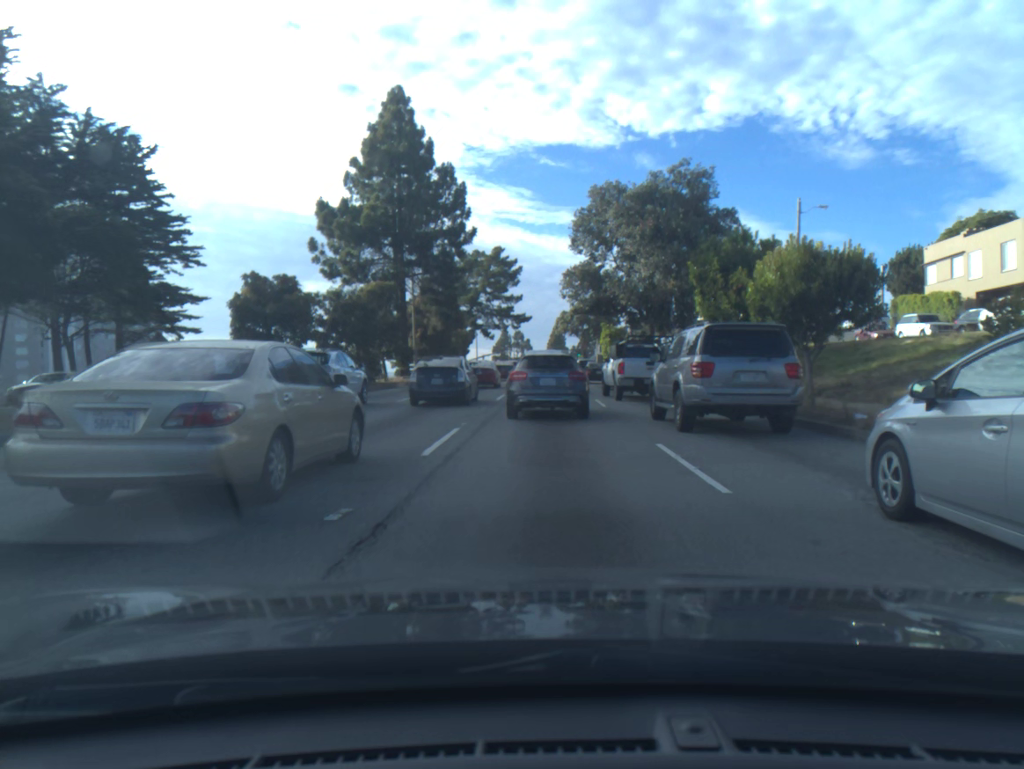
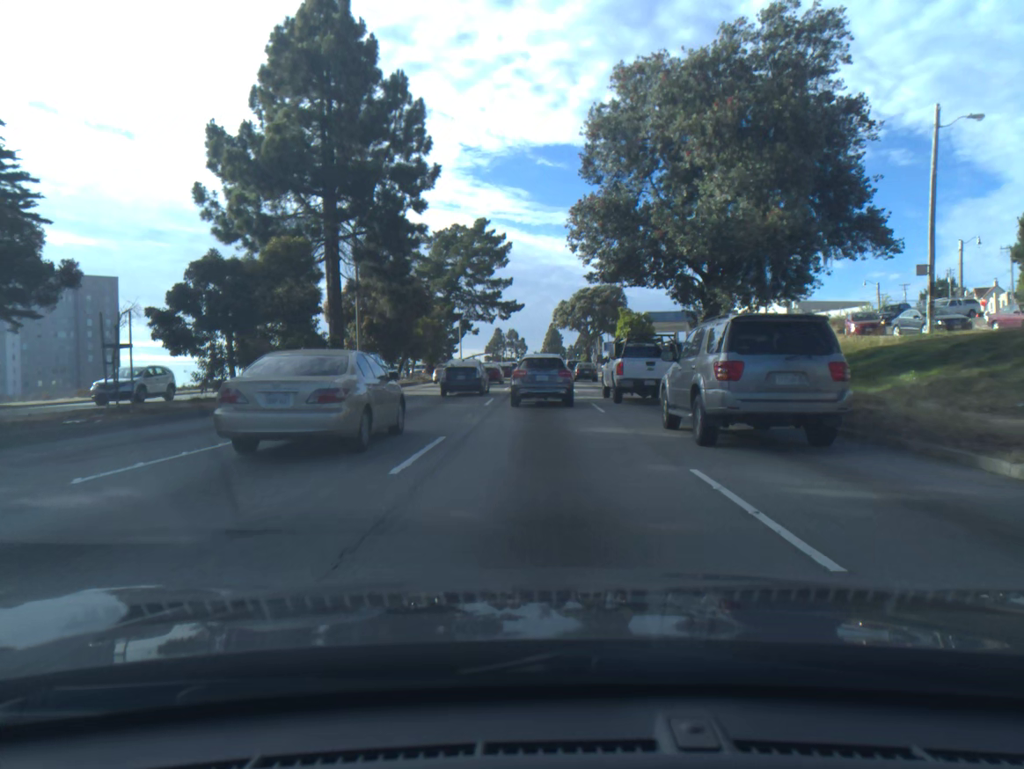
(+0.1, +17.4) m; 0°
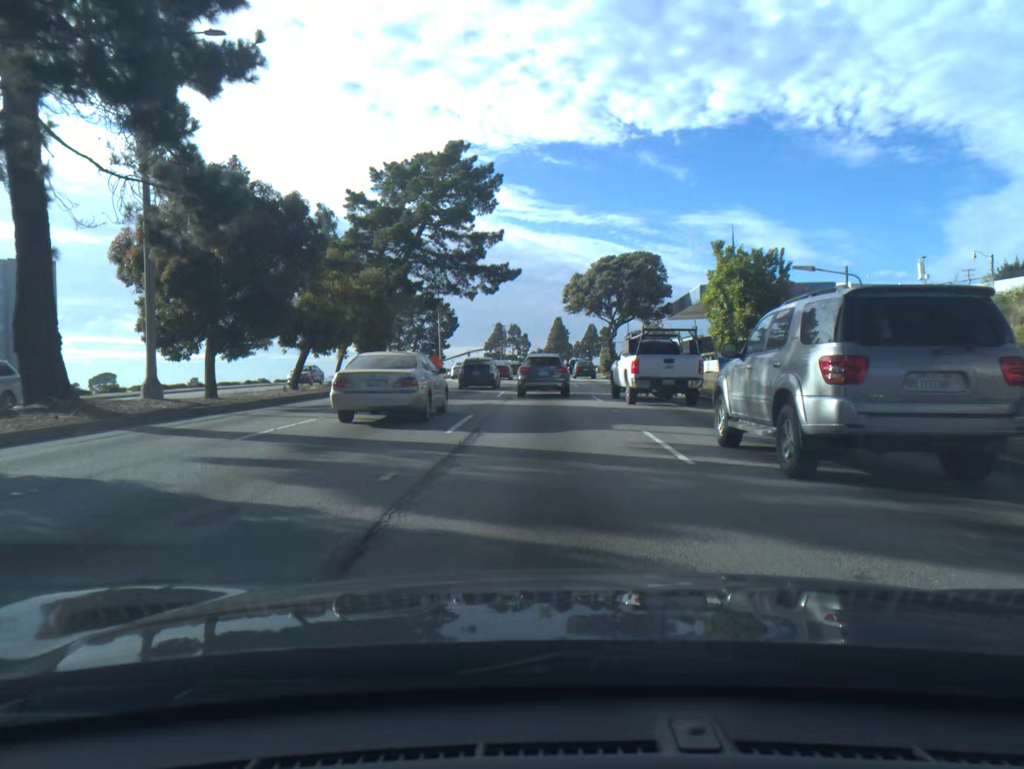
(-0.1, +24.6) m; 0°
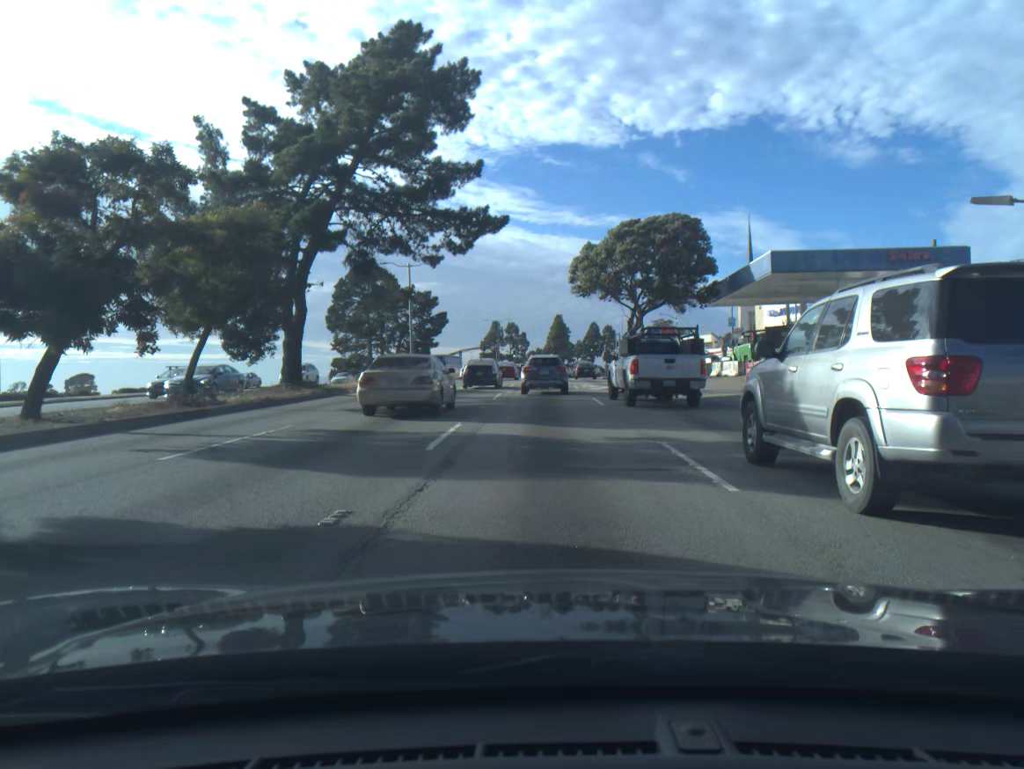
(+0.1, +16.7) m; 0°
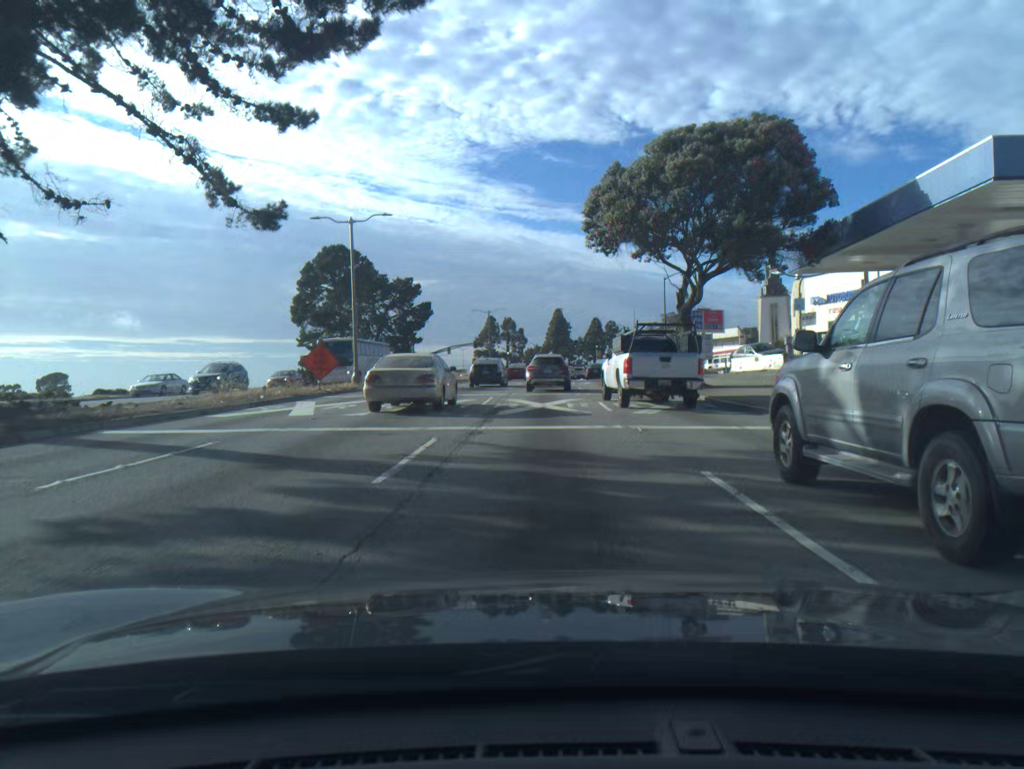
(0.0, +18.2) m; 0°
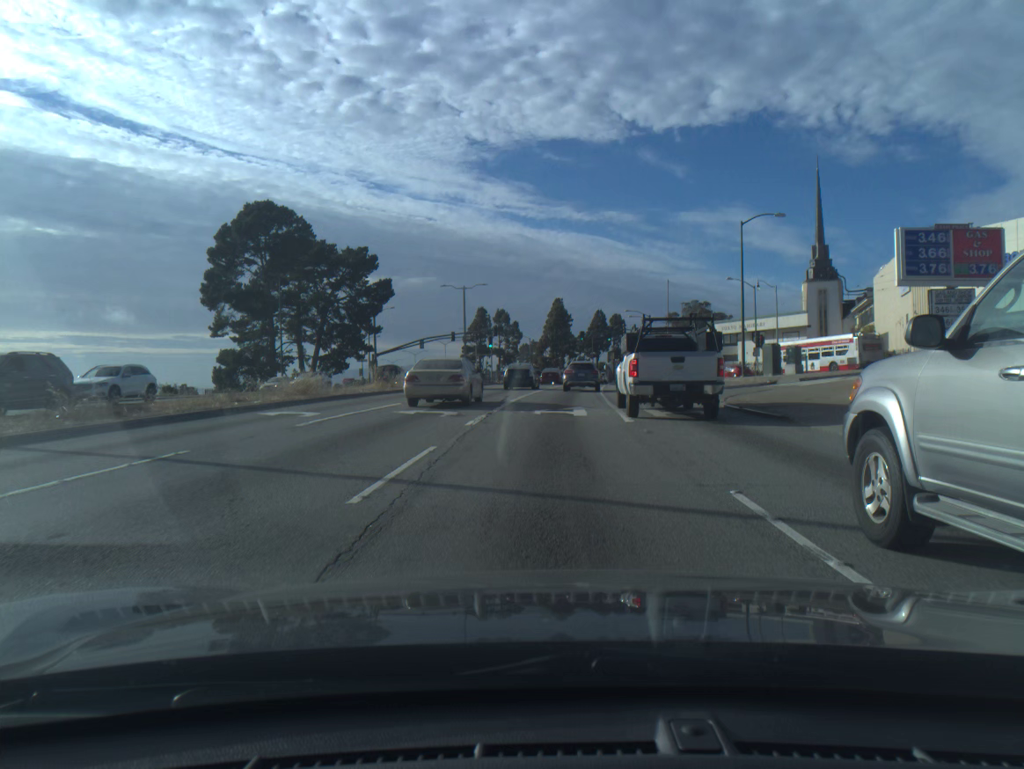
(0.0, +30.4) m; 0°
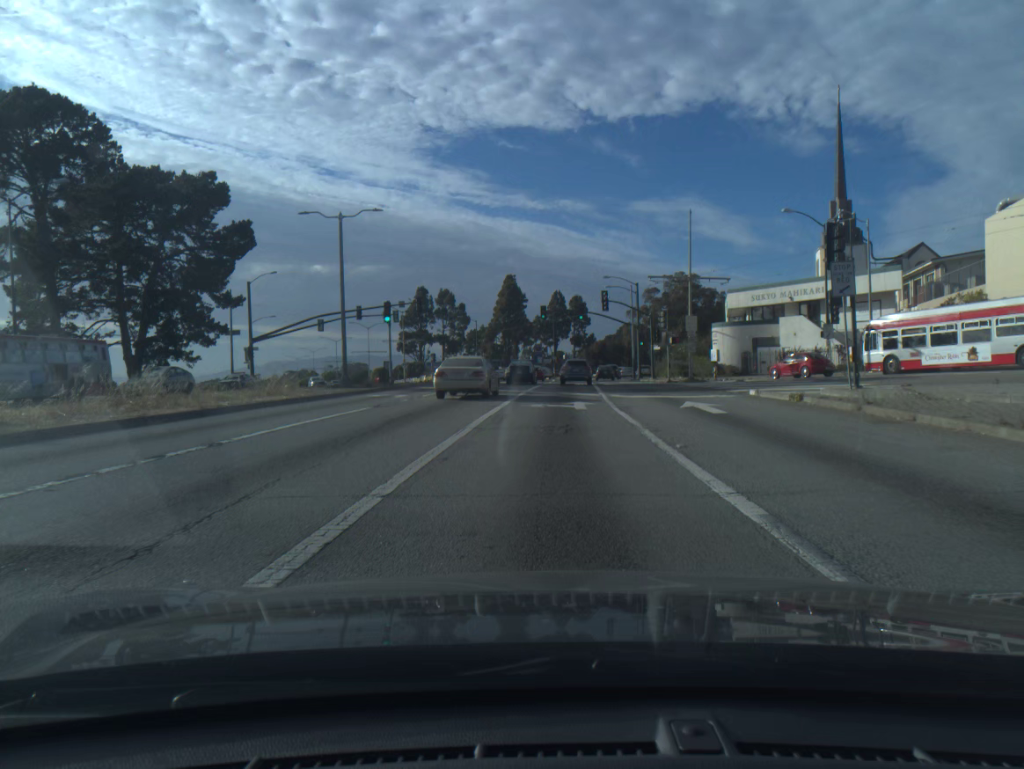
(+0.9, +31.3) m; +3°
